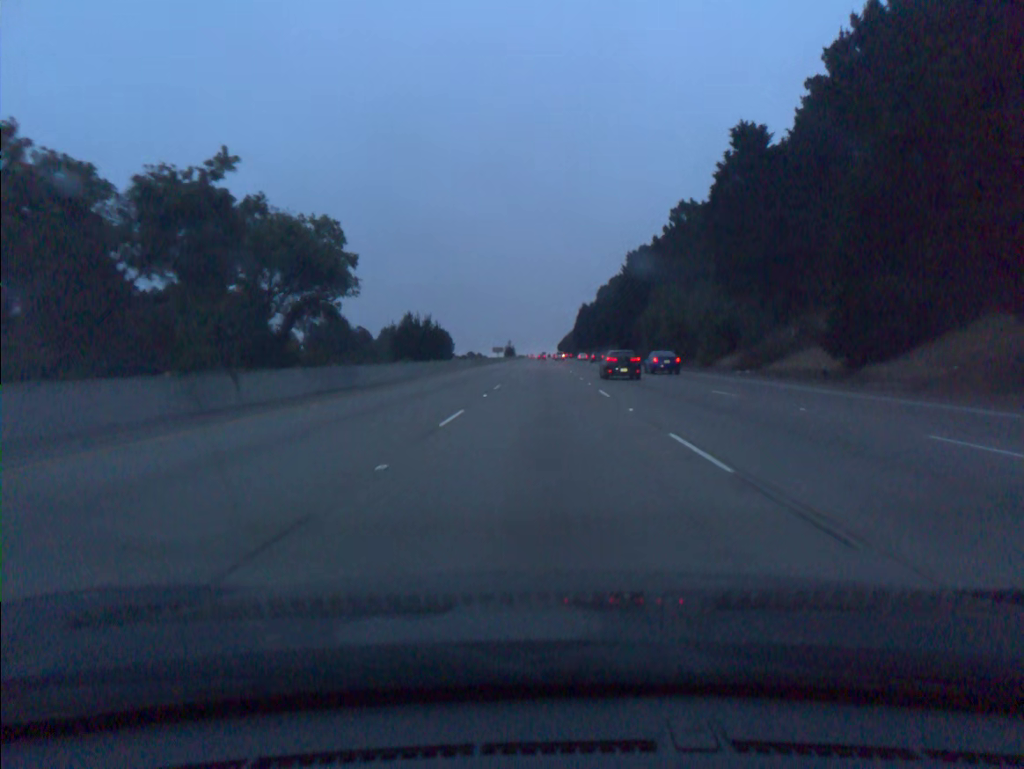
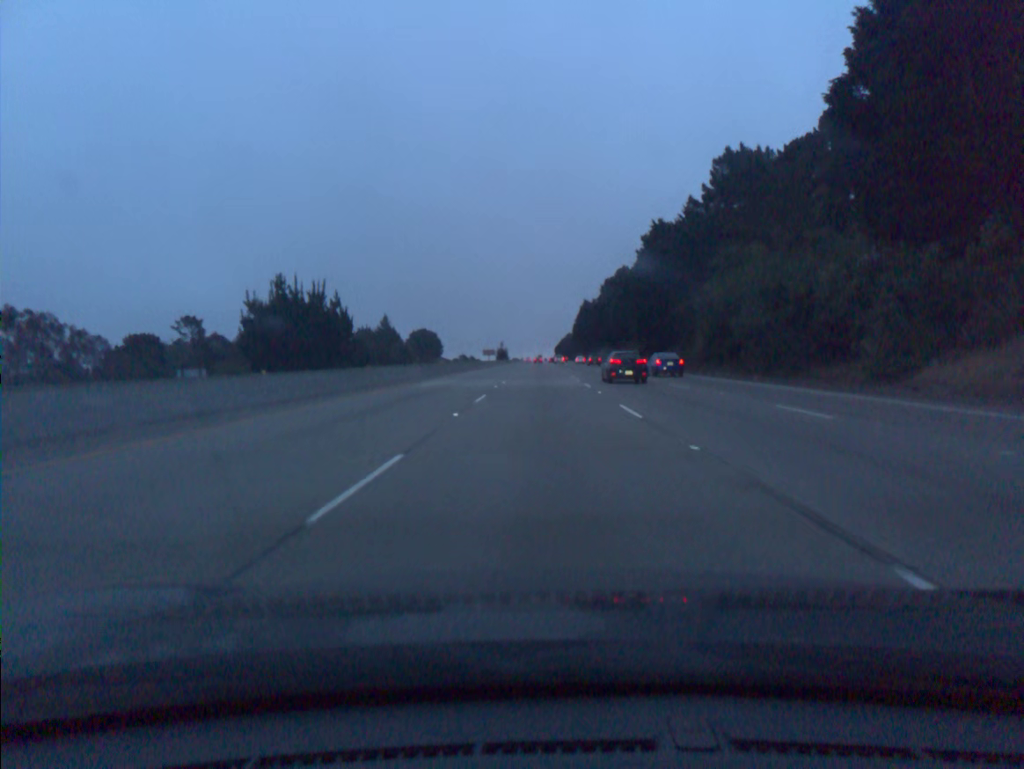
(+0.1, +36.6) m; 0°
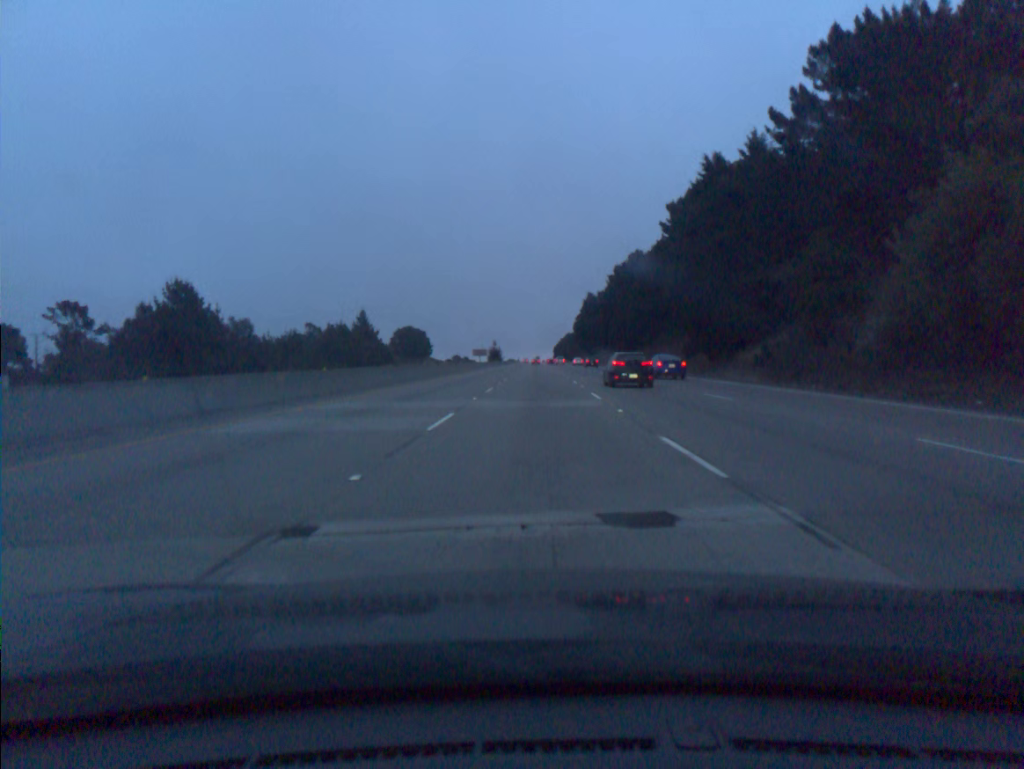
(+0.1, +36.6) m; 0°
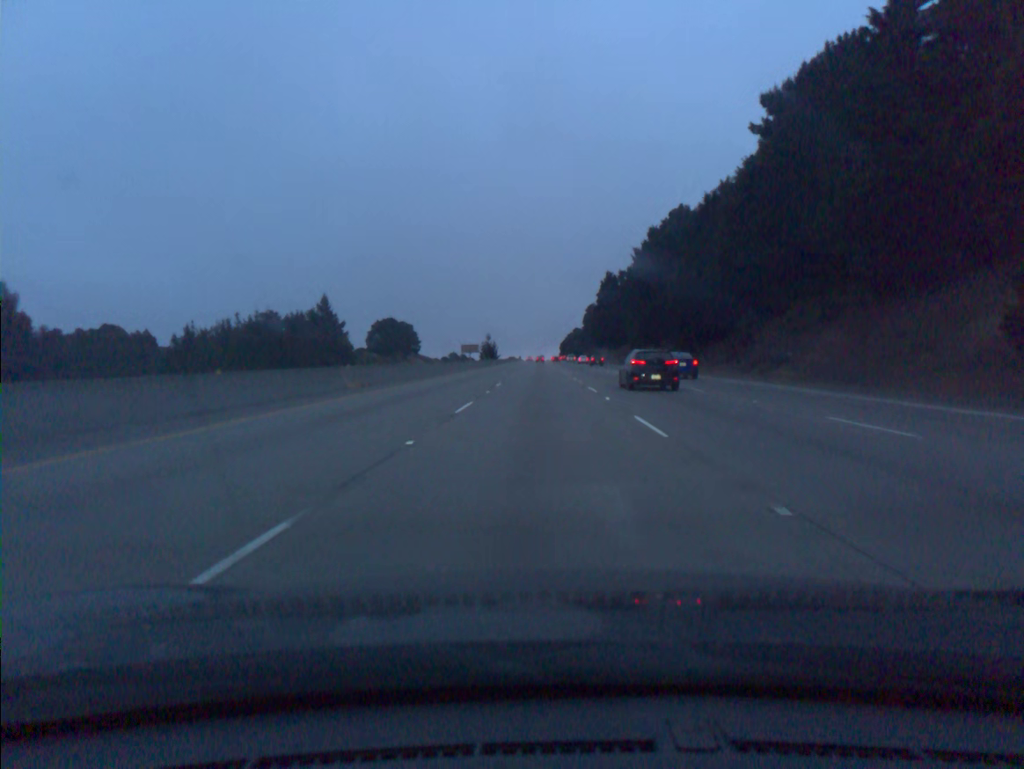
(-0.1, +54.9) m; 0°
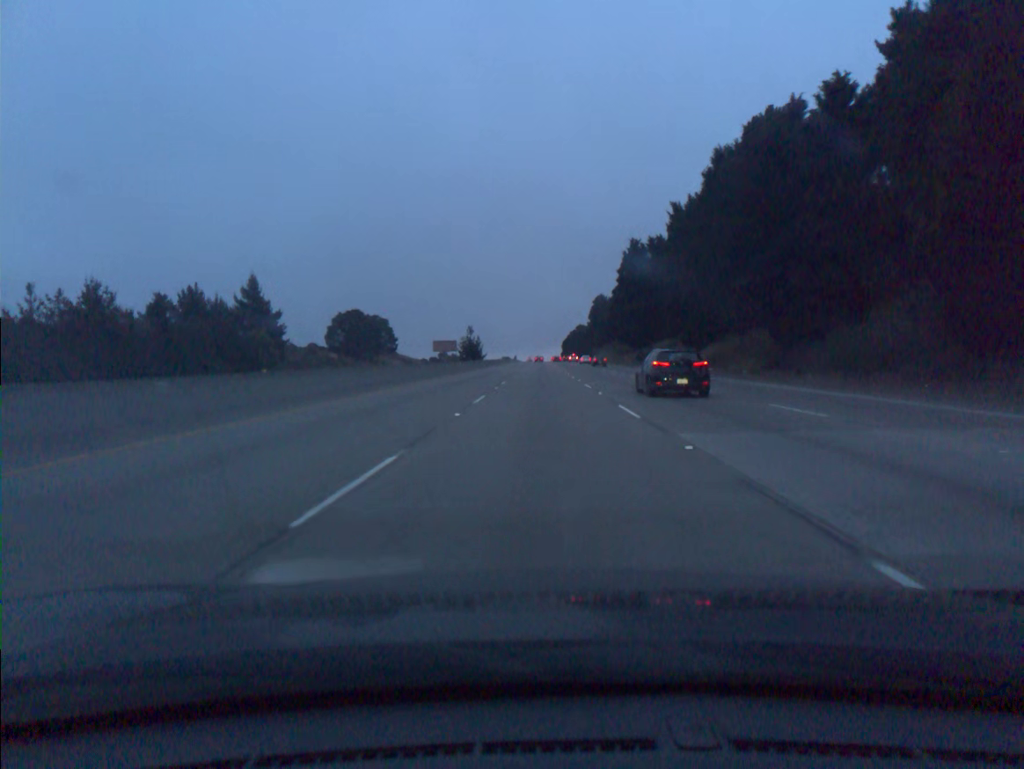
(0.0, +54.8) m; 0°
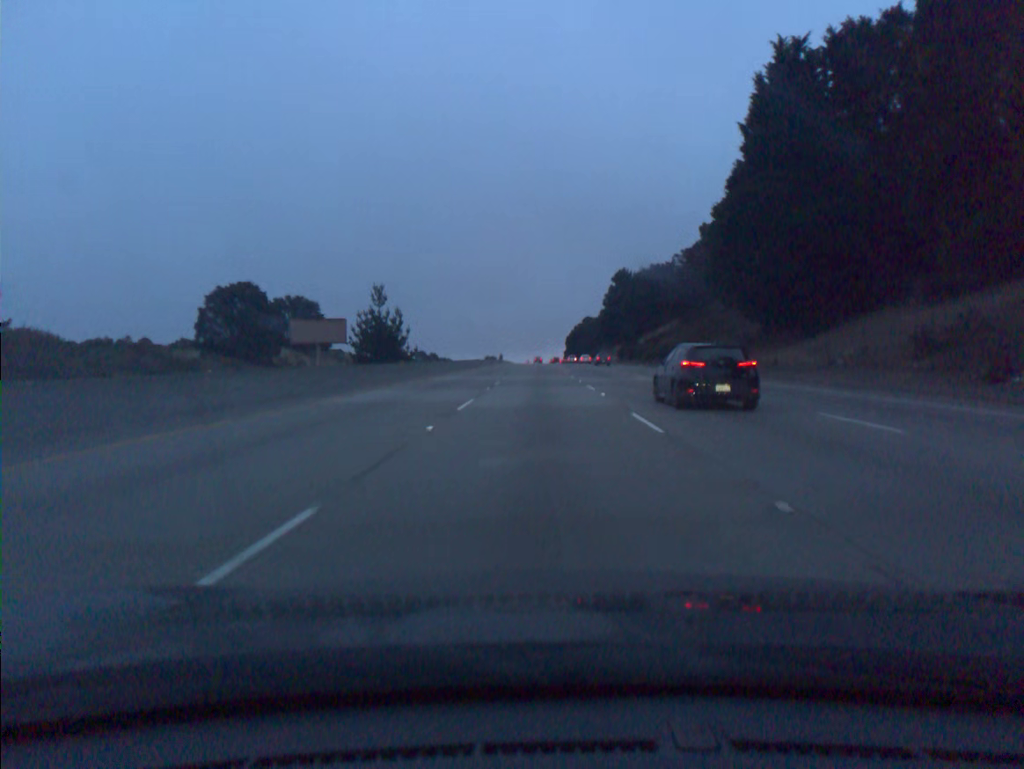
(+0.1, +91.3) m; 0°
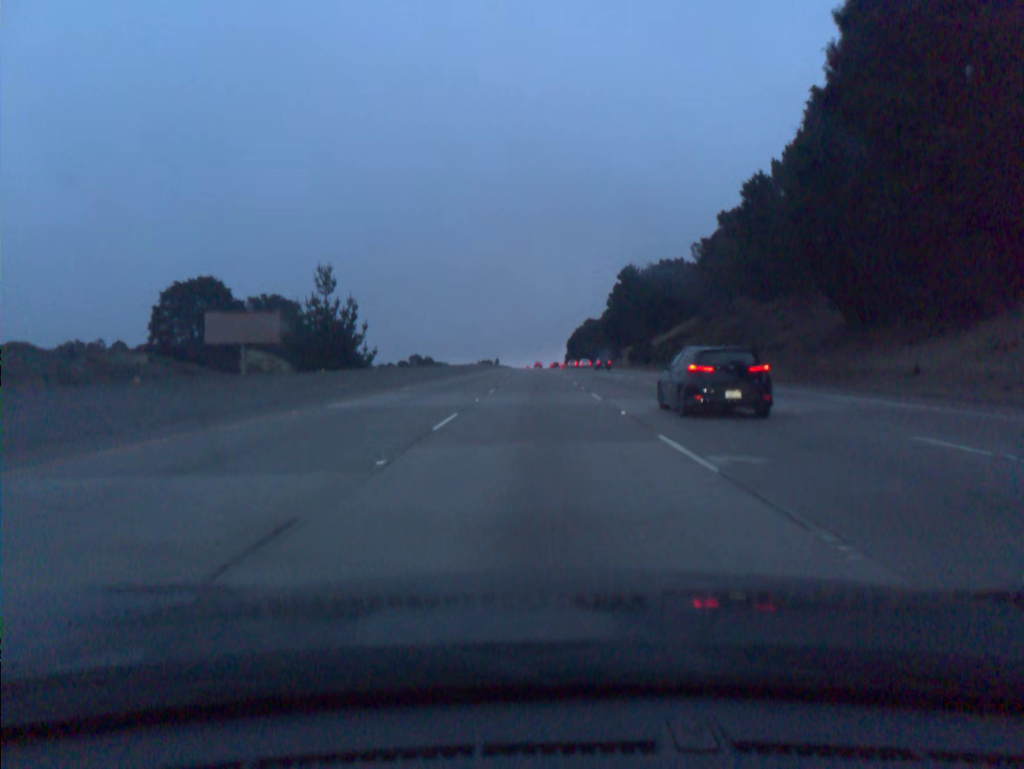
(0.0, +18.2) m; 0°
